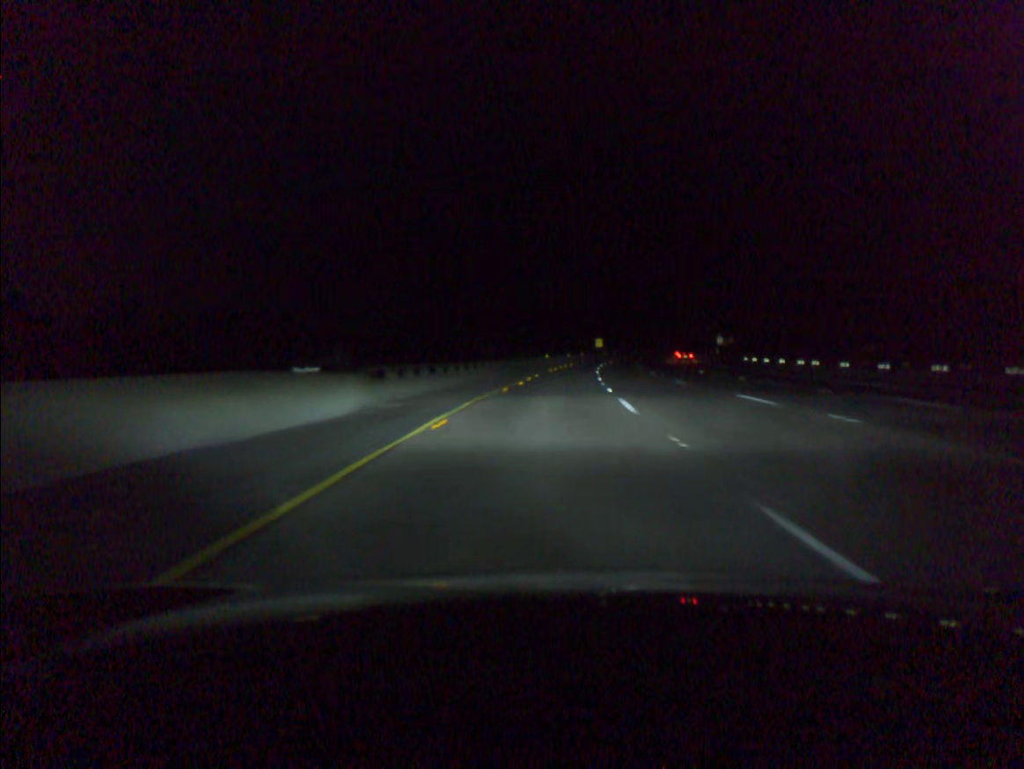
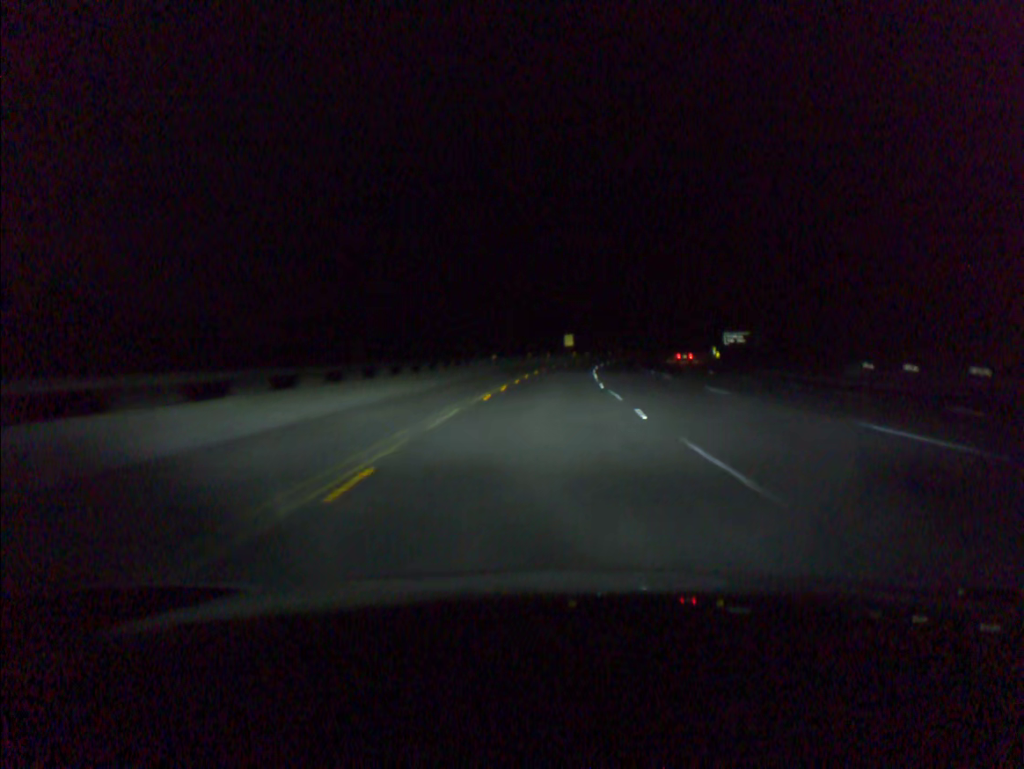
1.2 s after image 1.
(+1.0, +38.5) m; +3°
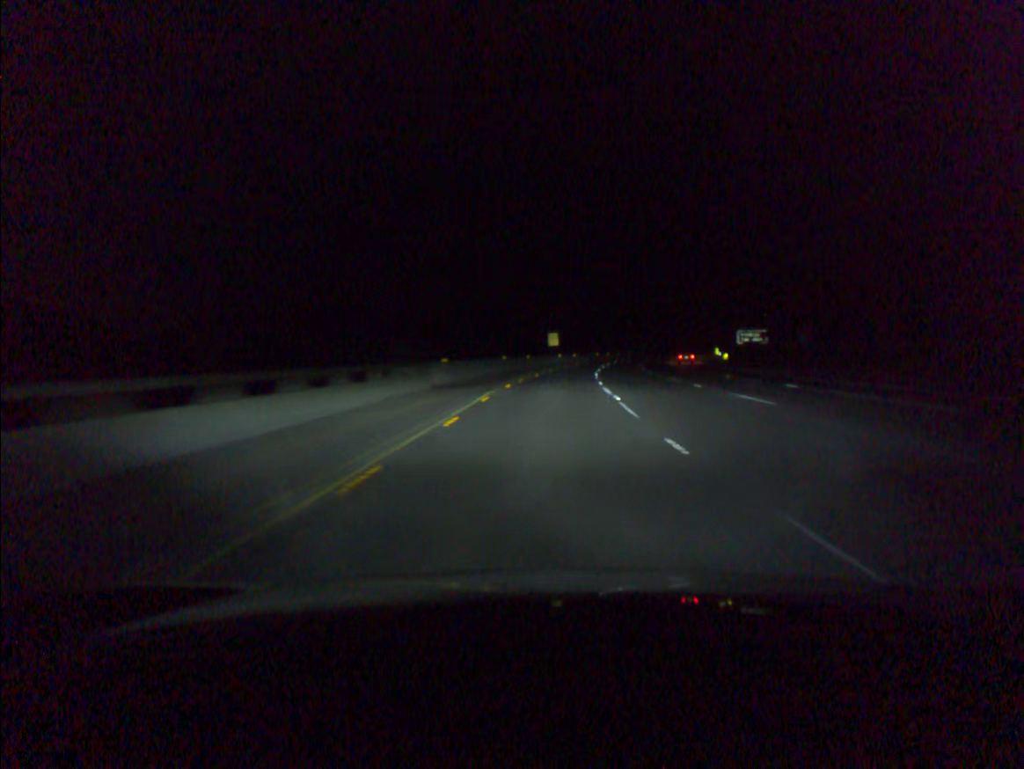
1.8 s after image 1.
(+0.2, +19.3) m; +1°
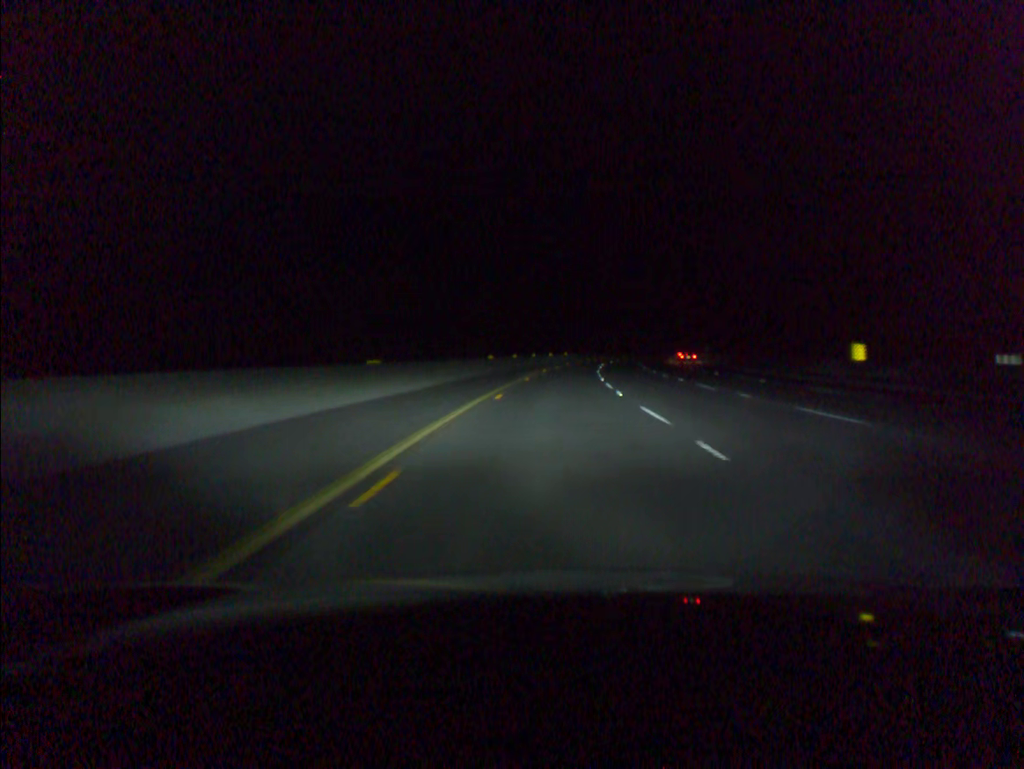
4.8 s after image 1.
(+6.3, +96.4) m; +8°
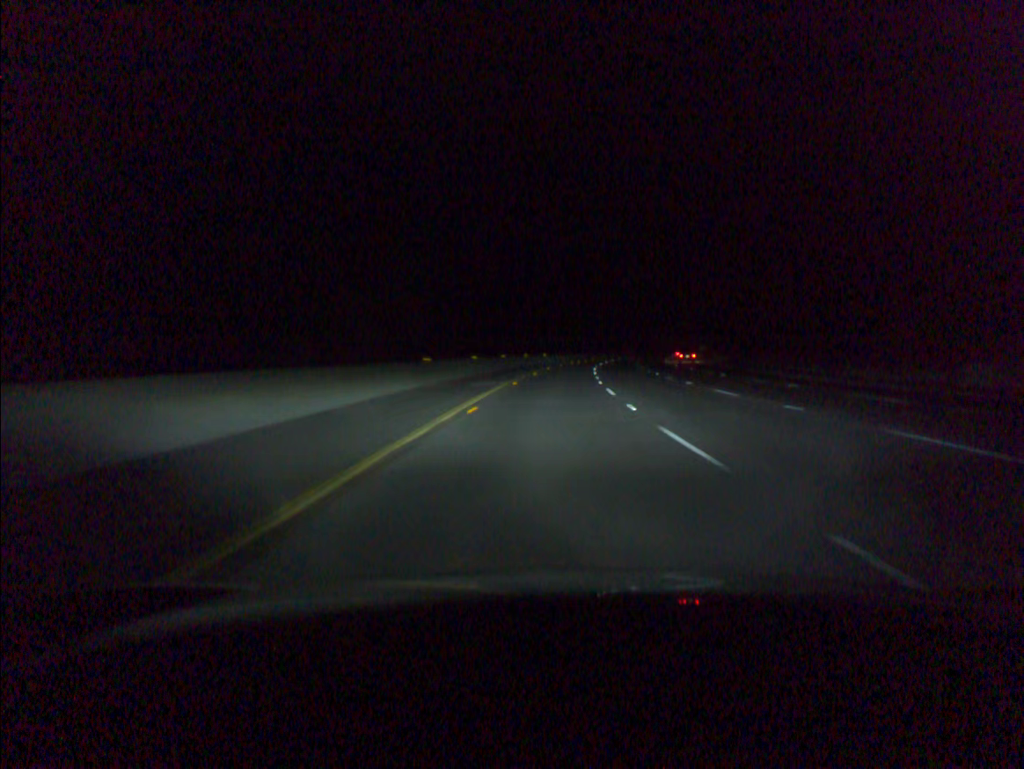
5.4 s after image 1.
(+0.3, +19.4) m; +2°
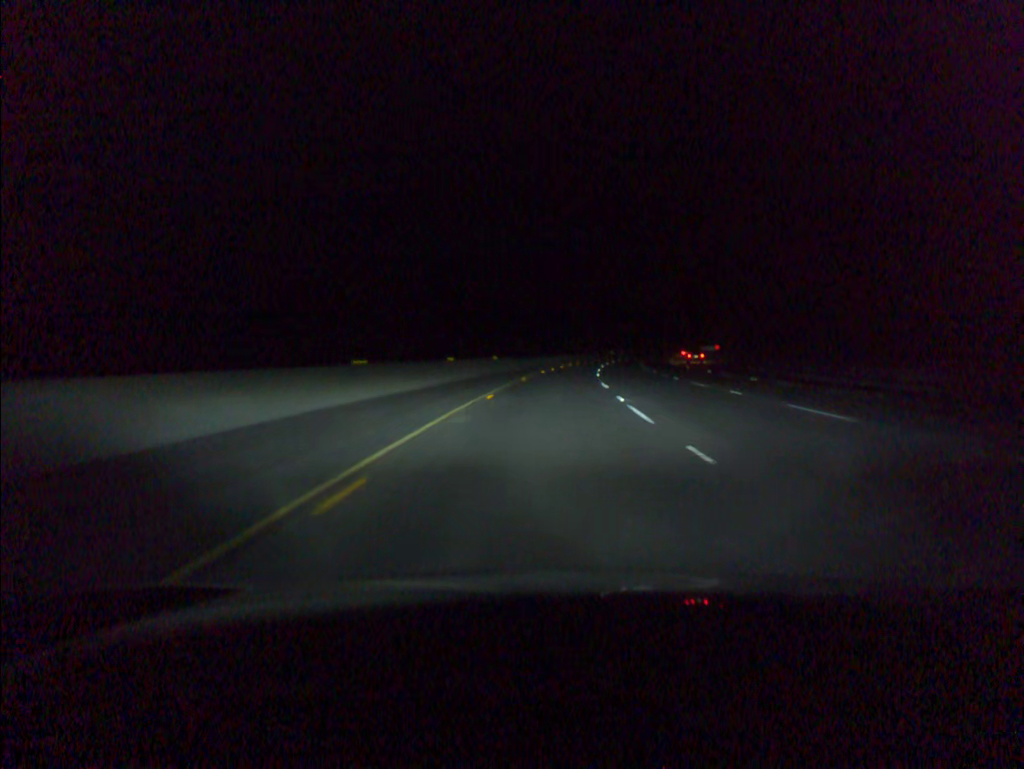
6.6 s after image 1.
(+1.0, +38.8) m; +3°
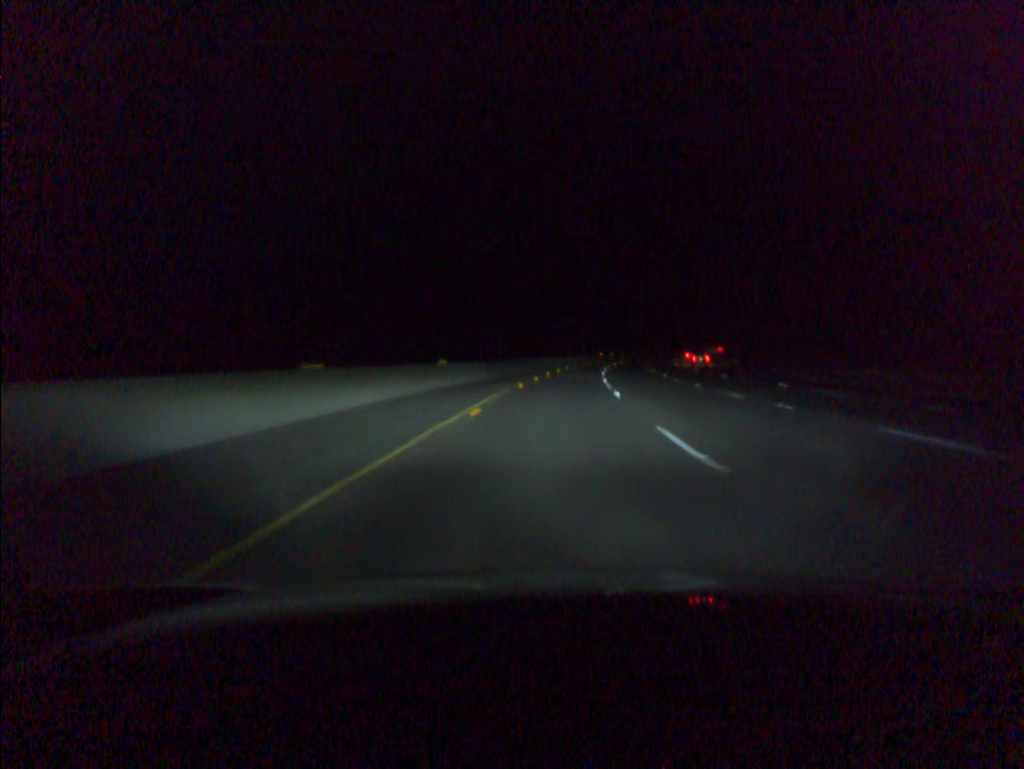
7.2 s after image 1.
(+0.2, +19.5) m; +1°
